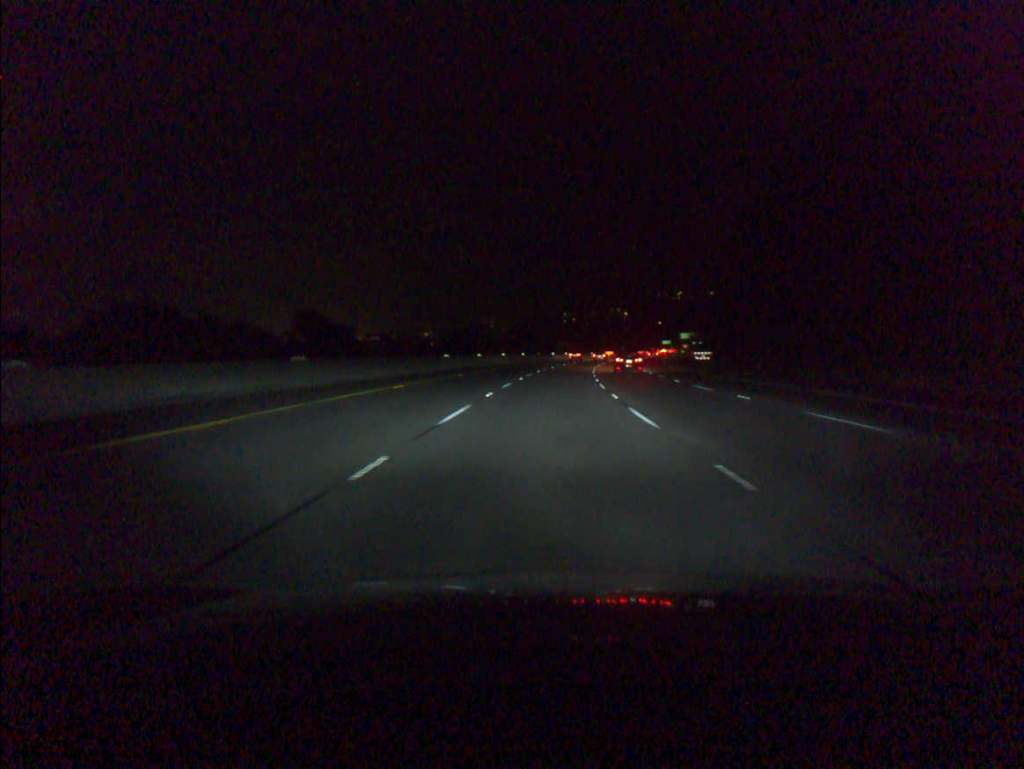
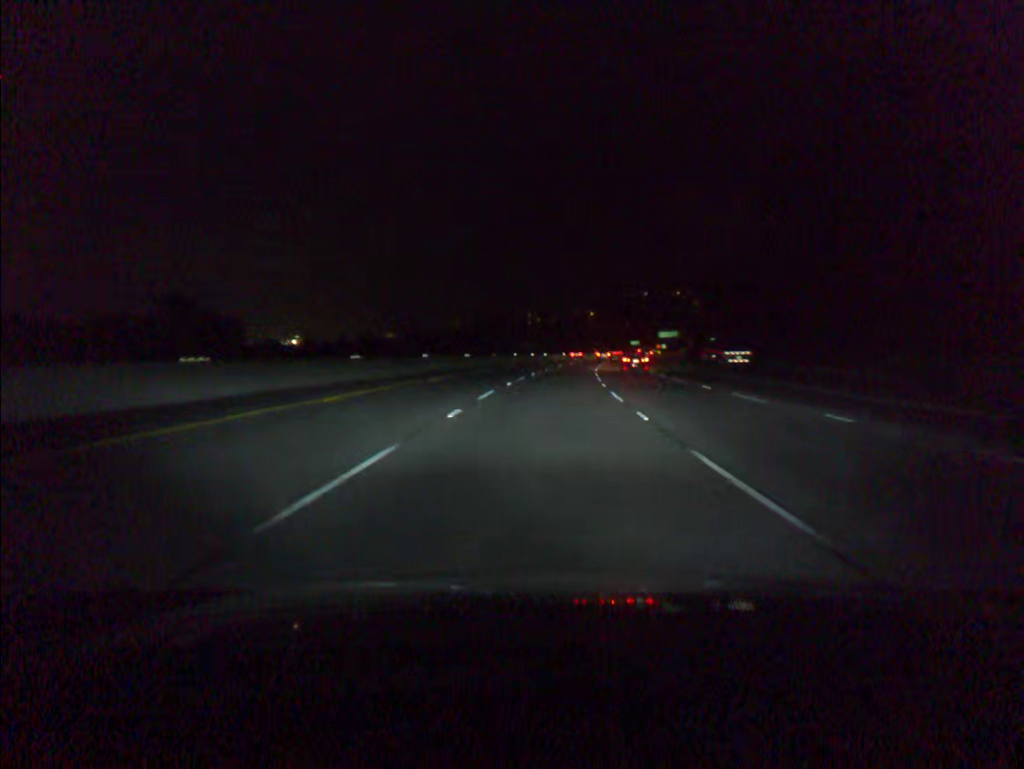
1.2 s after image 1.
(+0.8, +37.0) m; +3°
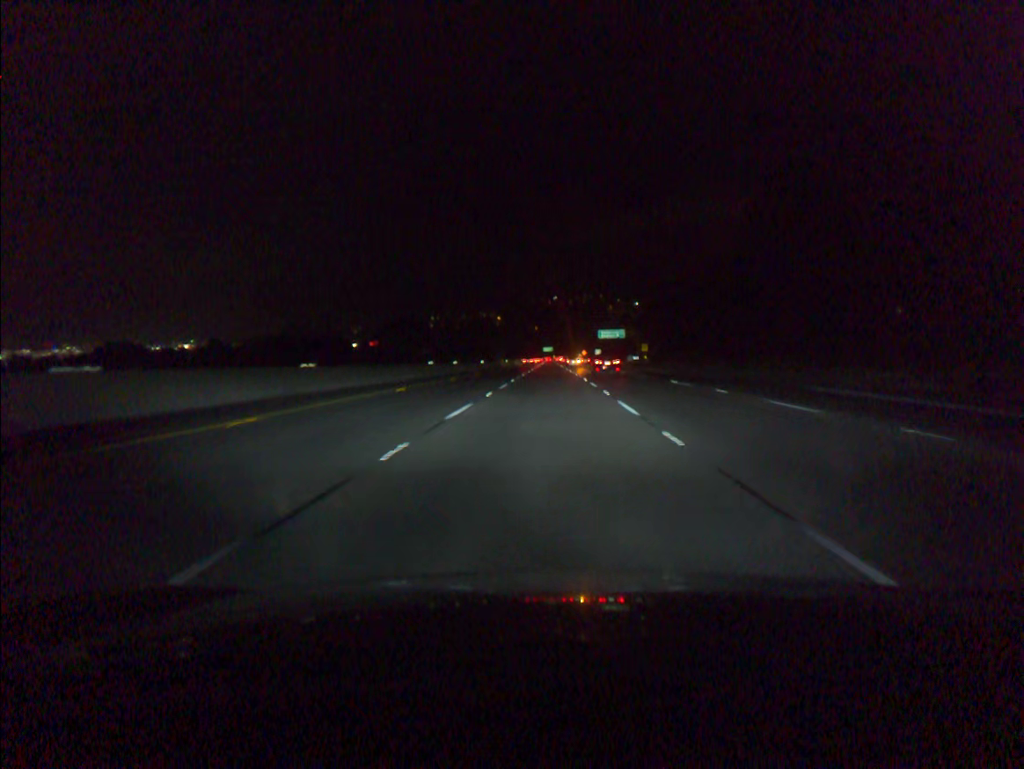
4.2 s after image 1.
(+5.7, +92.3) m; +7°
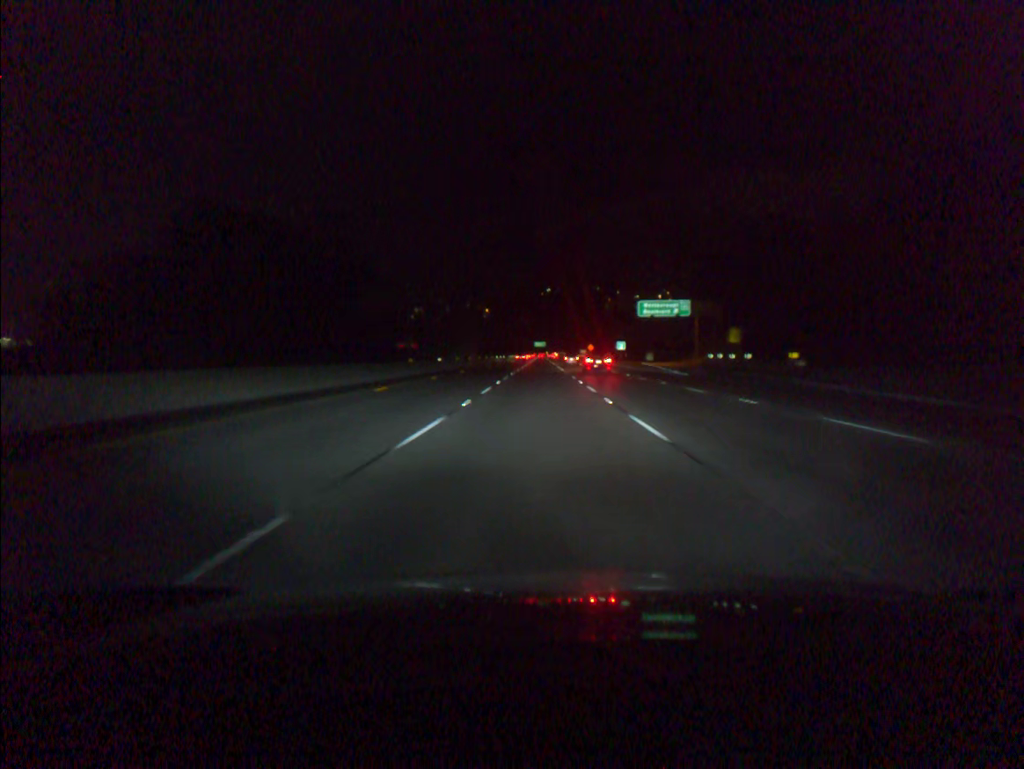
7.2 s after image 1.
(+1.1, +92.4) m; +1°
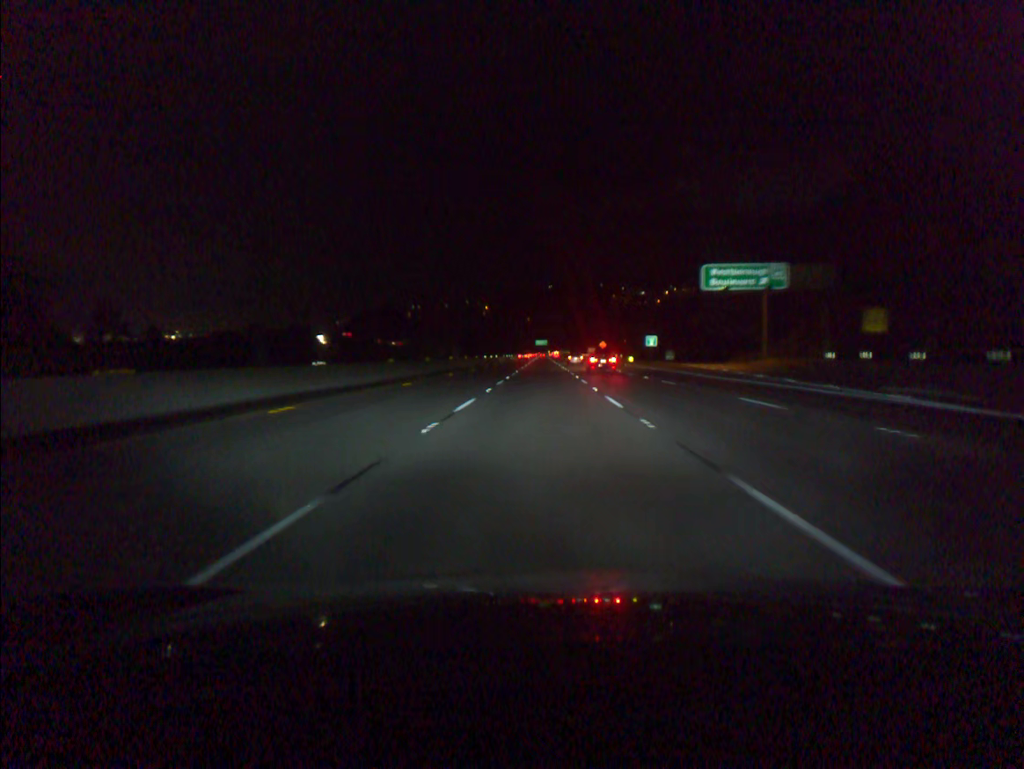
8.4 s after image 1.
(-0.1, +37.0) m; 0°
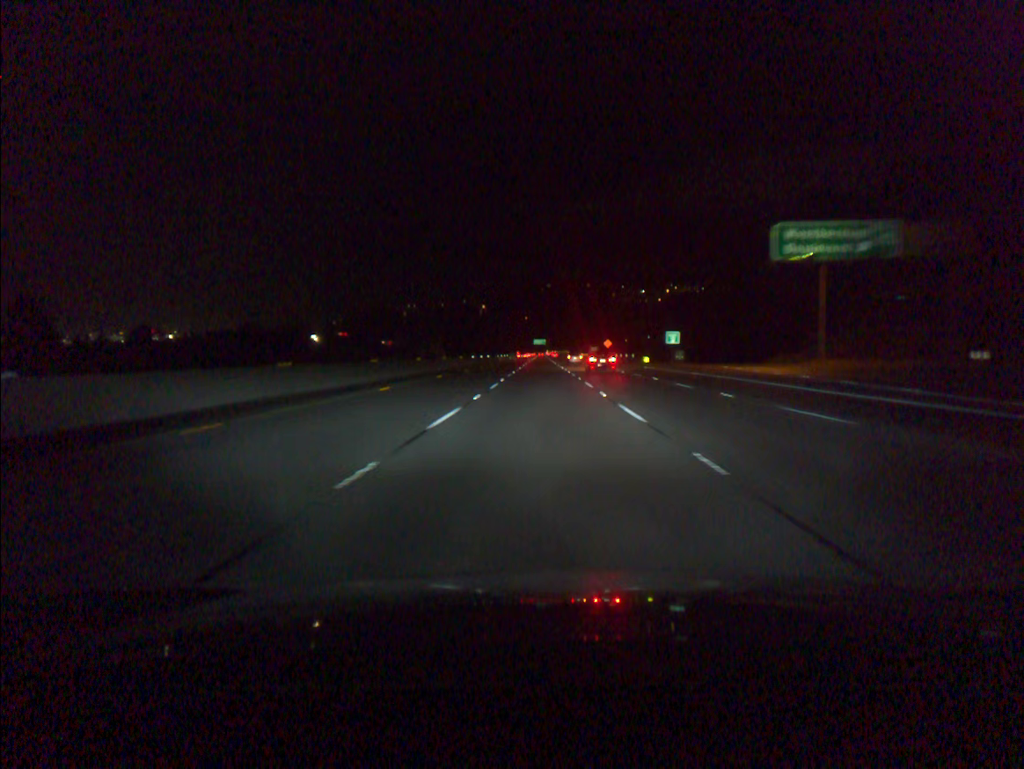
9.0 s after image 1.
(0.0, +18.5) m; 0°
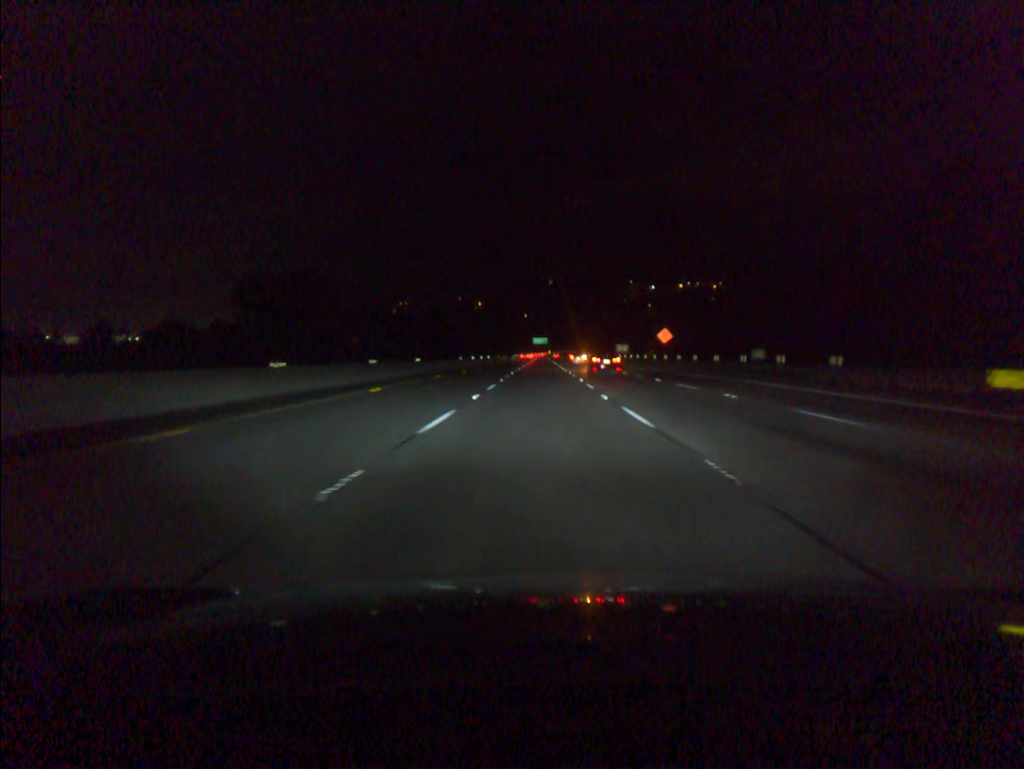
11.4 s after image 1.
(0.0, +74.1) m; 0°
